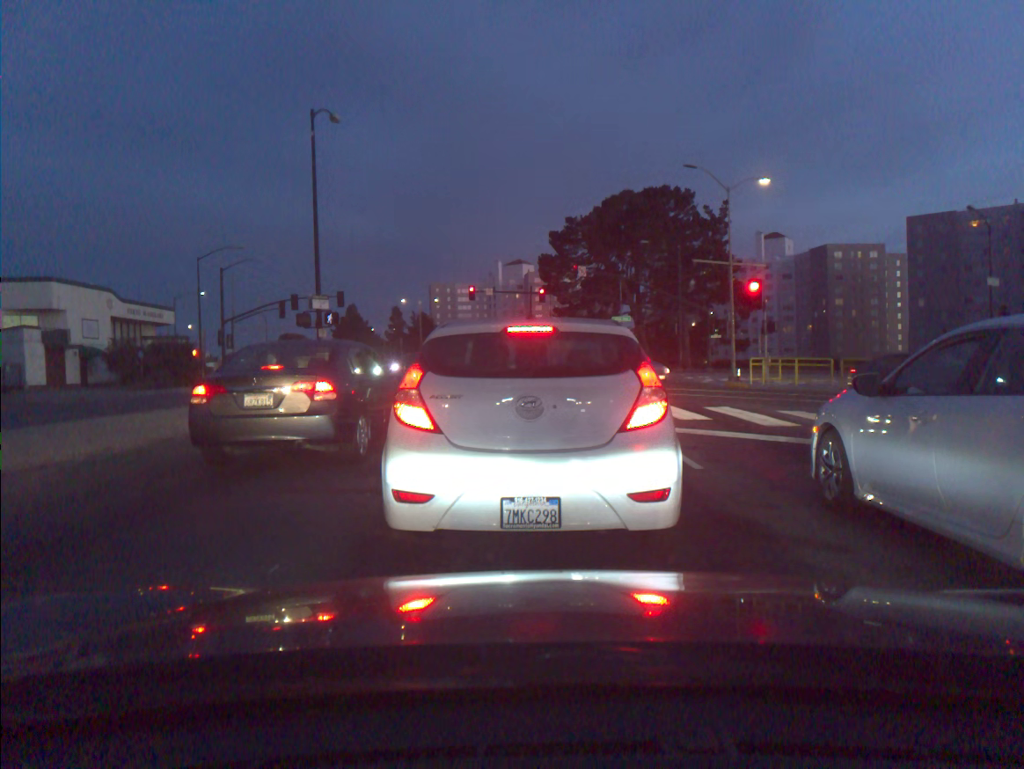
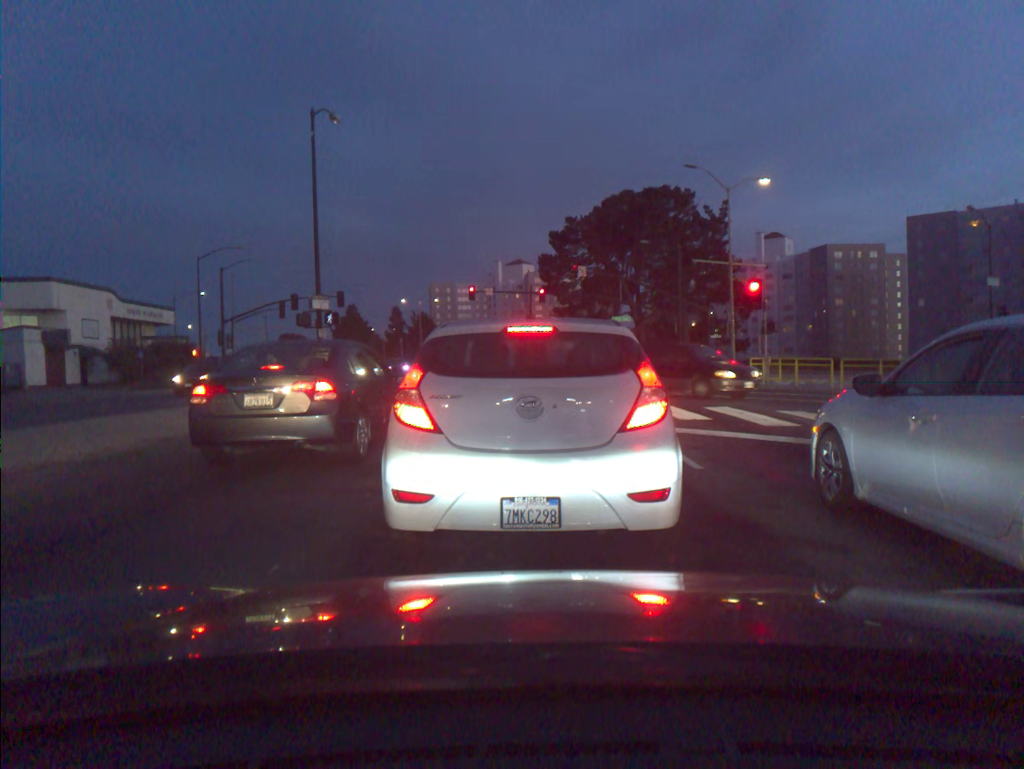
(0.0, 0.0) m; 0°
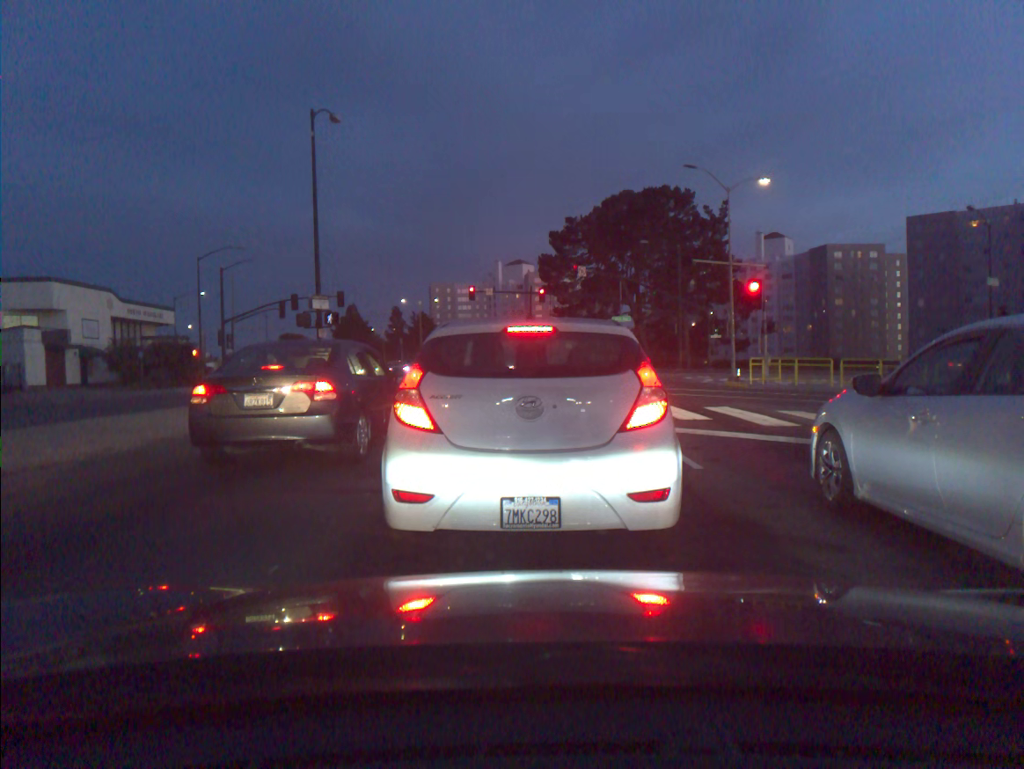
(0.0, 0.0) m; 0°
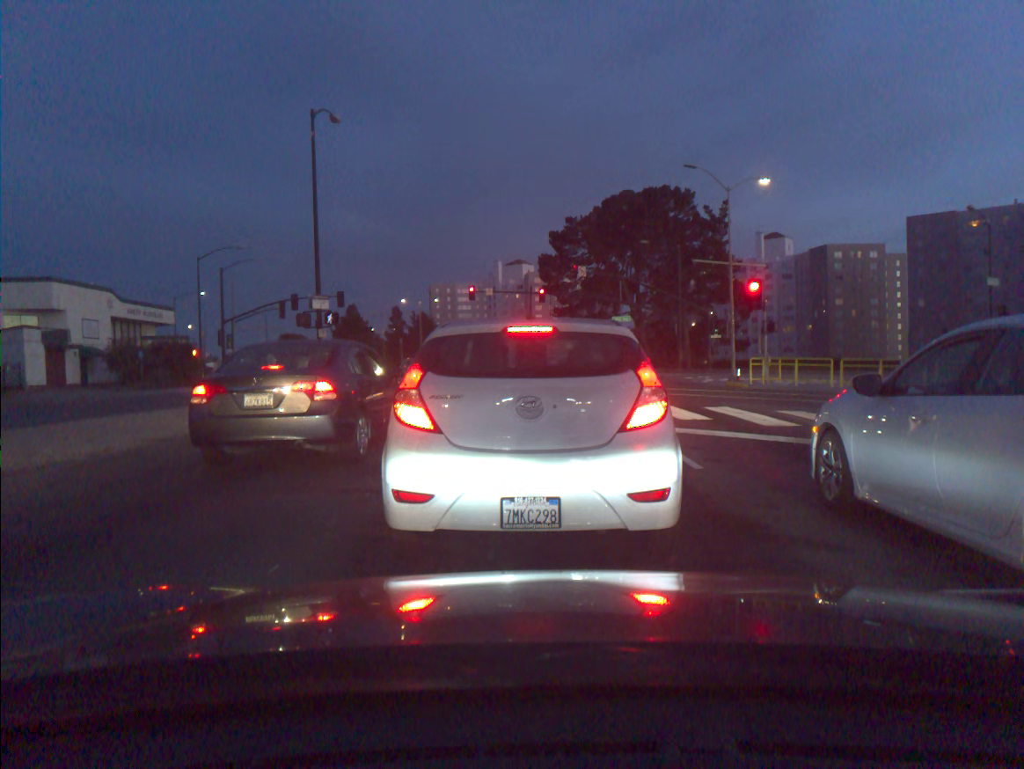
(0.0, +0.1) m; 0°
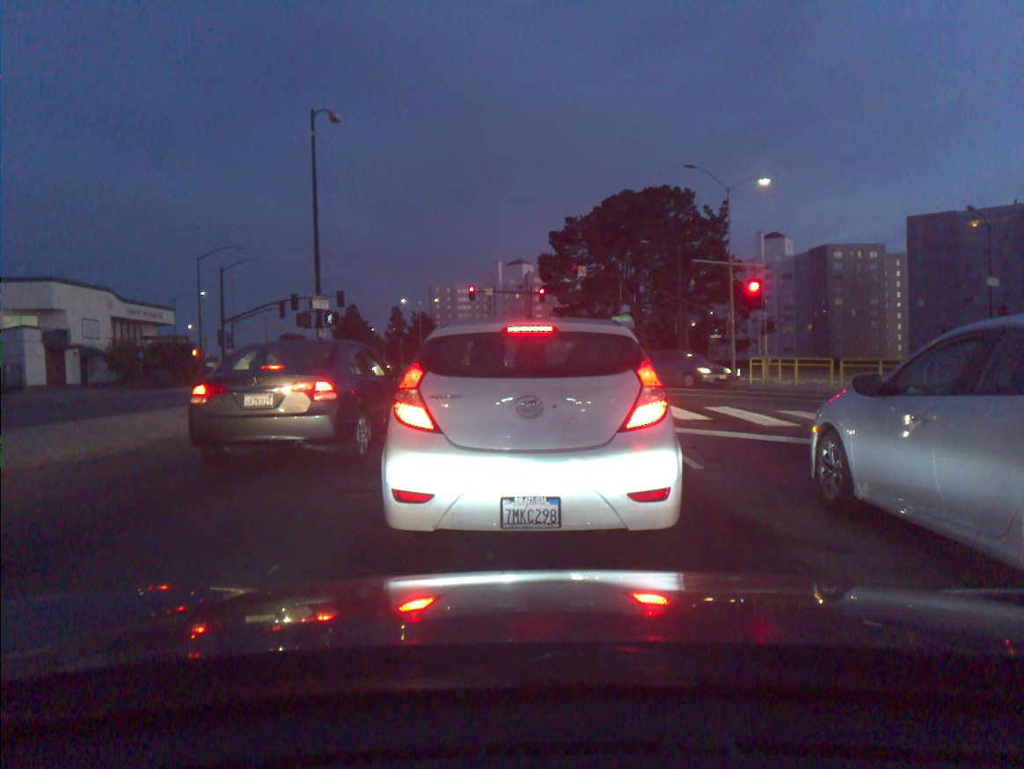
(0.0, 0.0) m; 0°
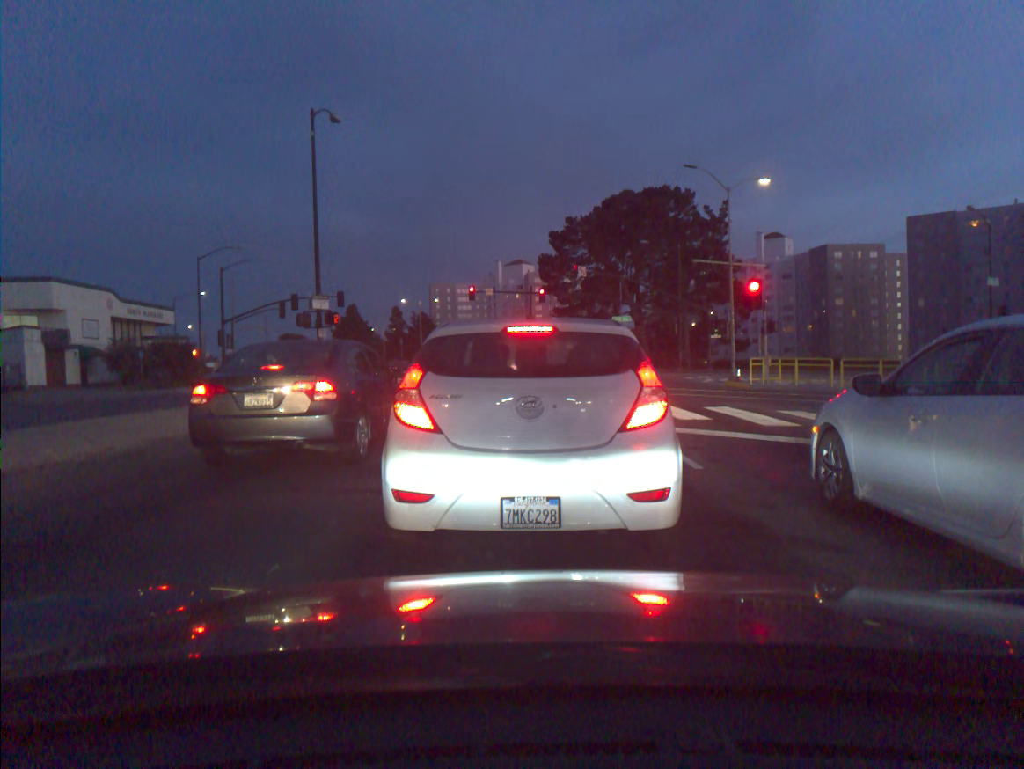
(0.0, 0.0) m; 0°
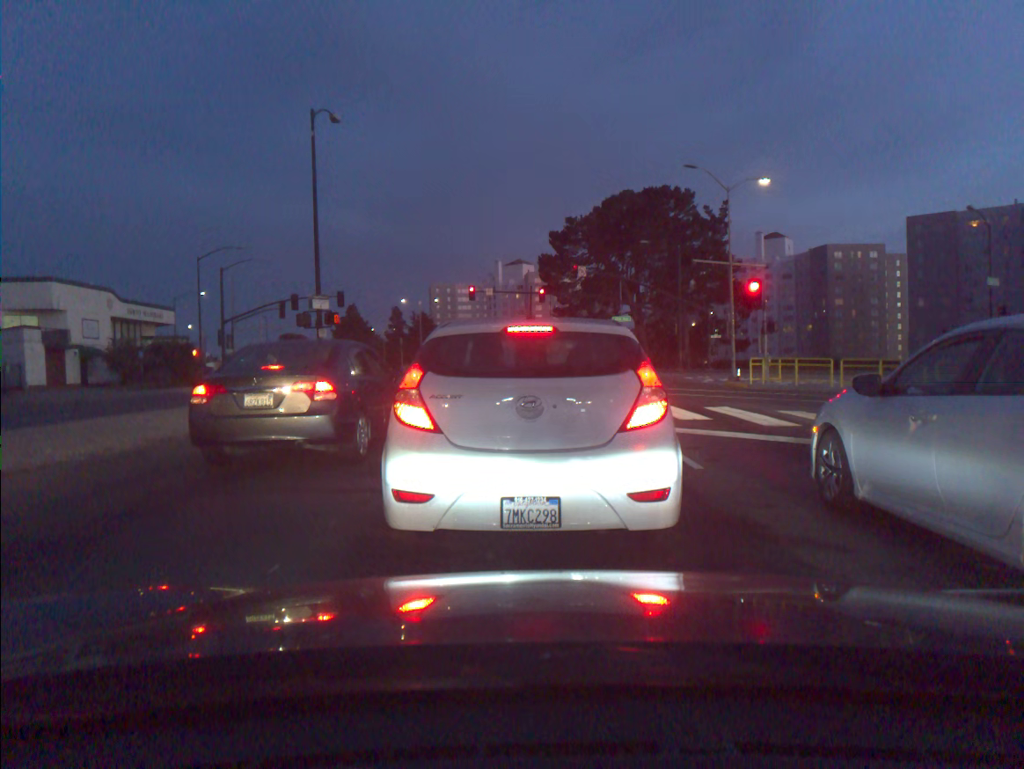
(0.0, 0.0) m; 0°
